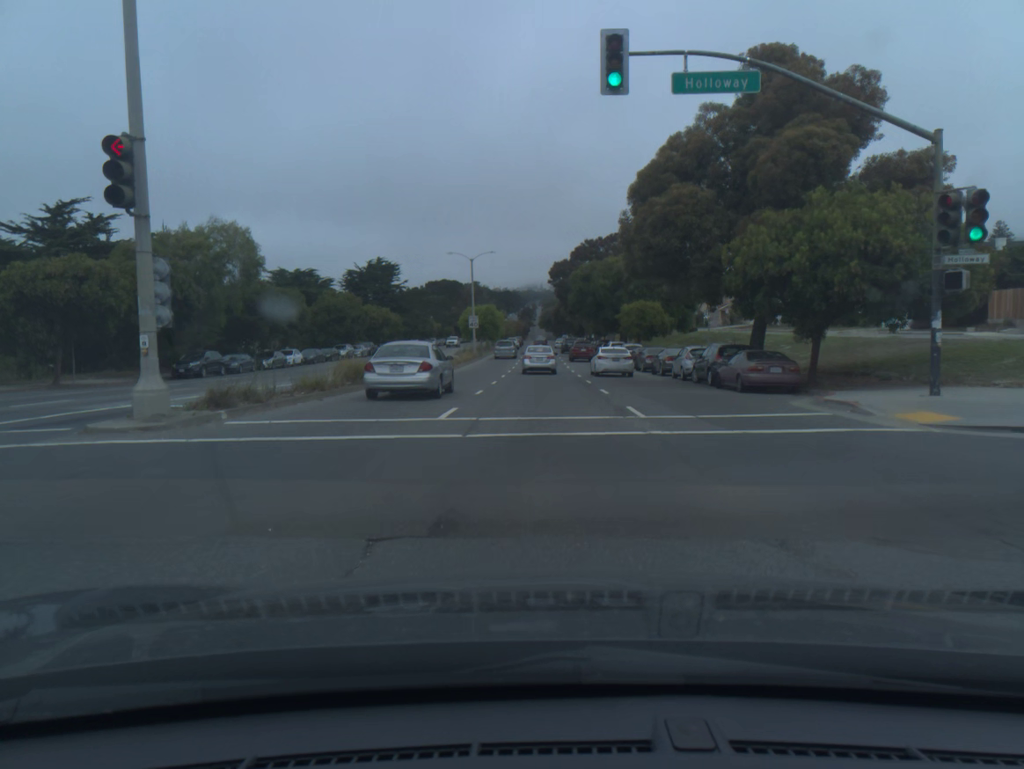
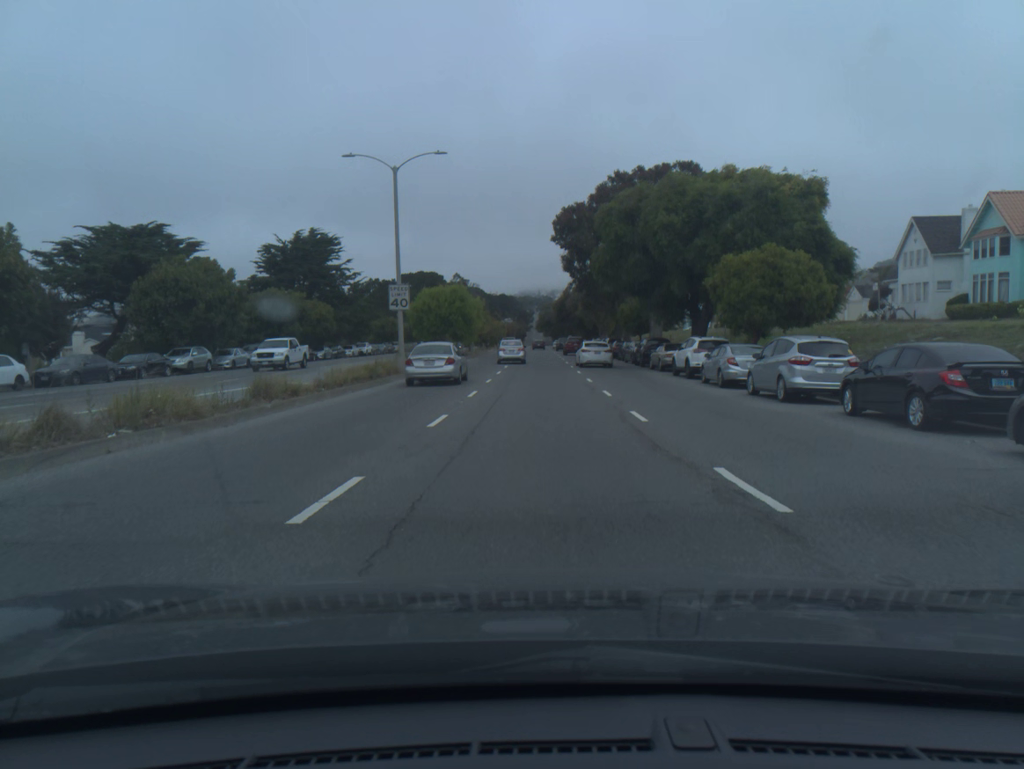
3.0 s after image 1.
(0.0, +37.8) m; 0°
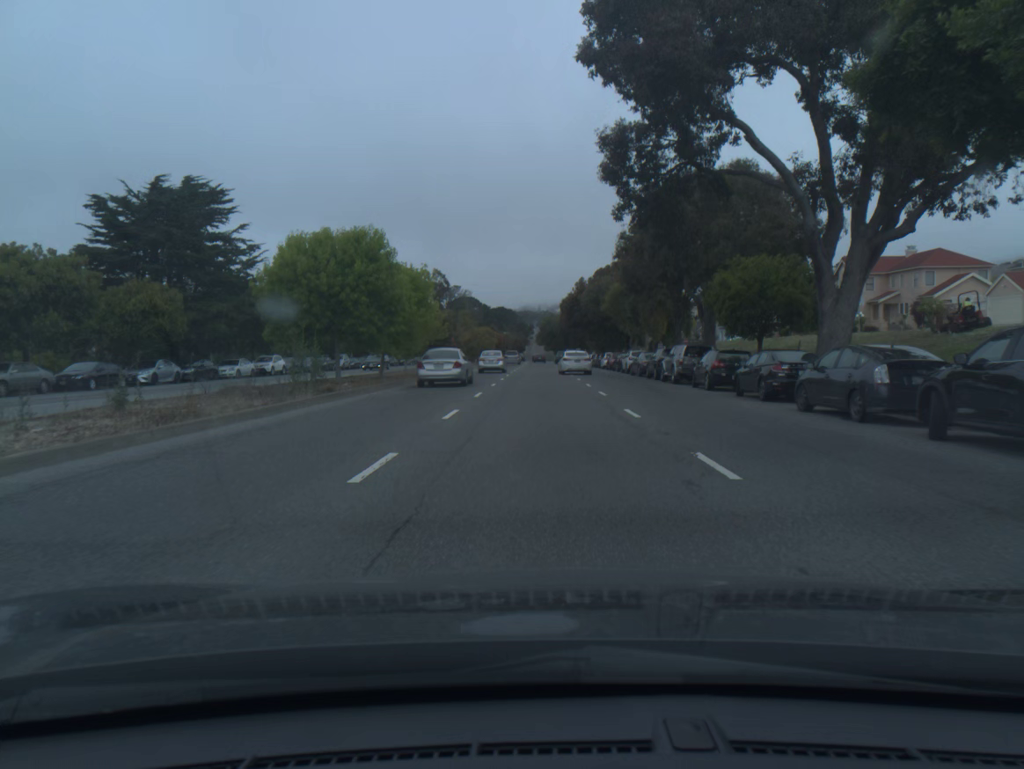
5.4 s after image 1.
(0.0, +34.8) m; 0°
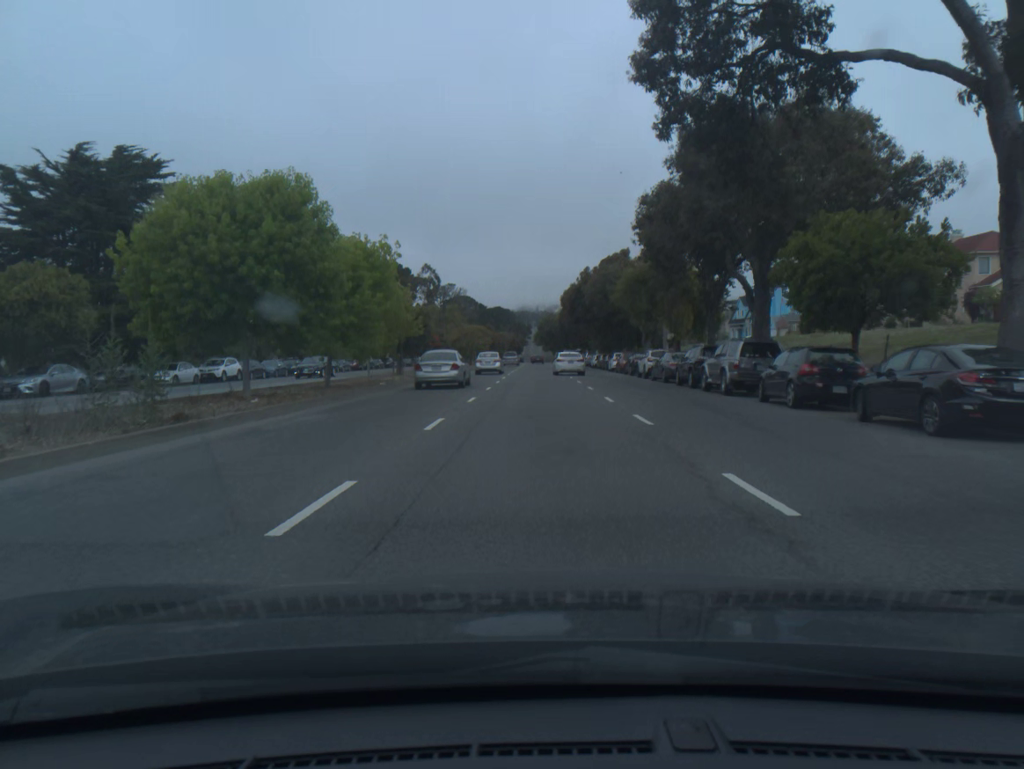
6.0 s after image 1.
(0.0, +9.2) m; 0°
